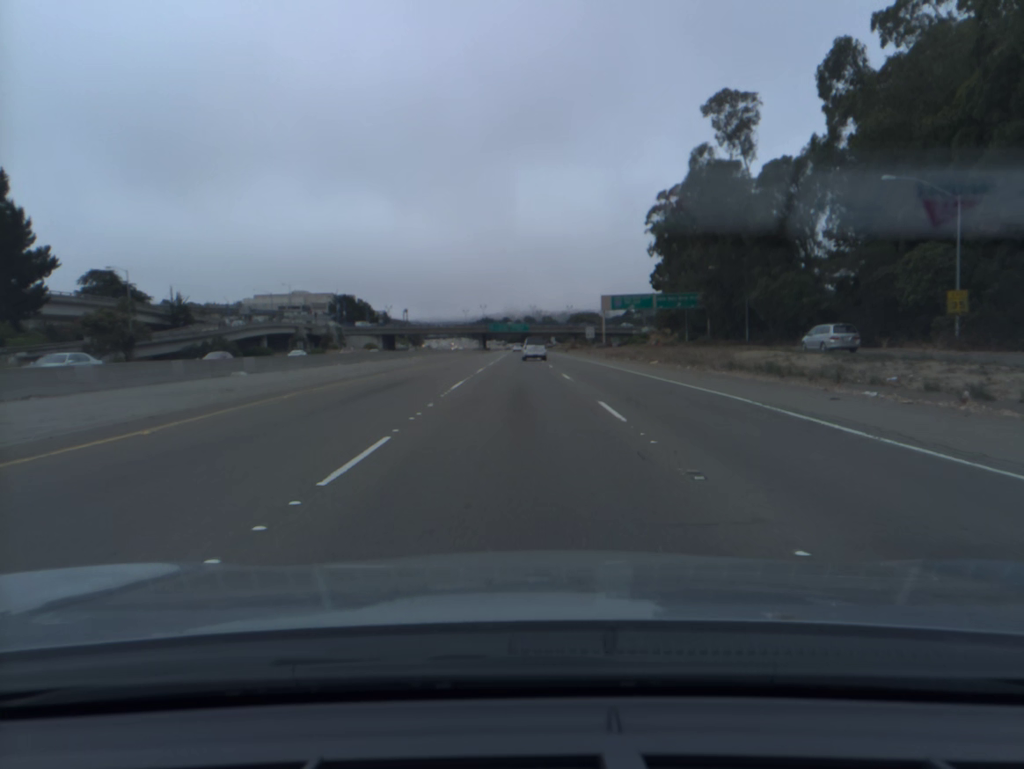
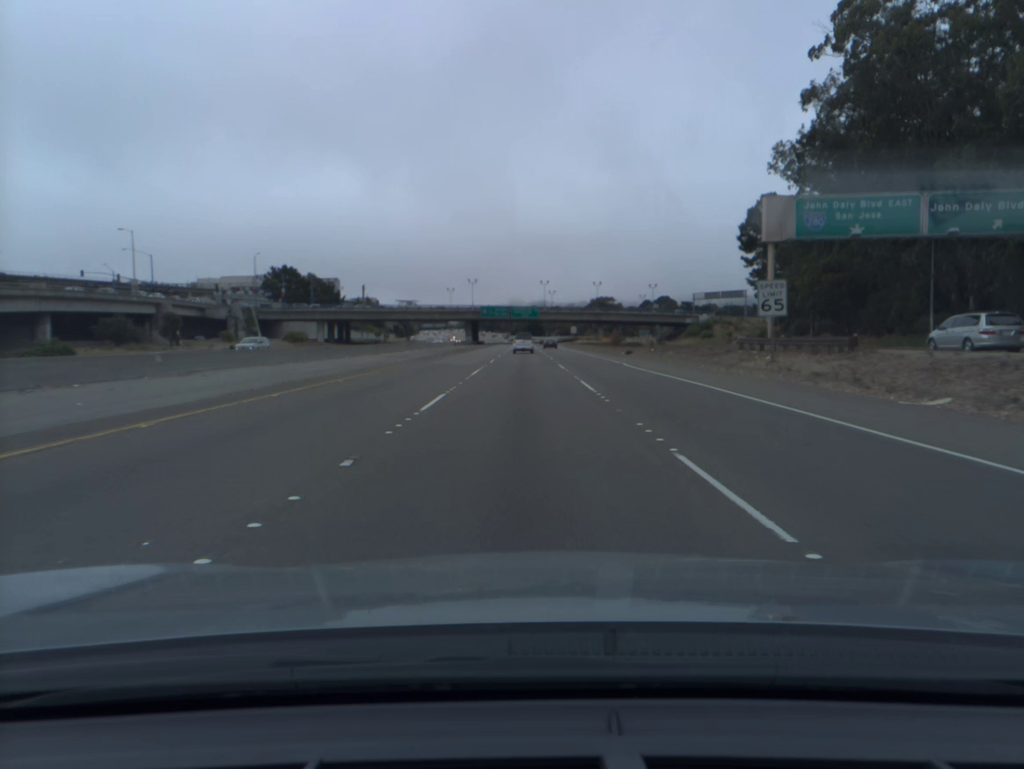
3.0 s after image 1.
(-0.5, +82.0) m; 0°
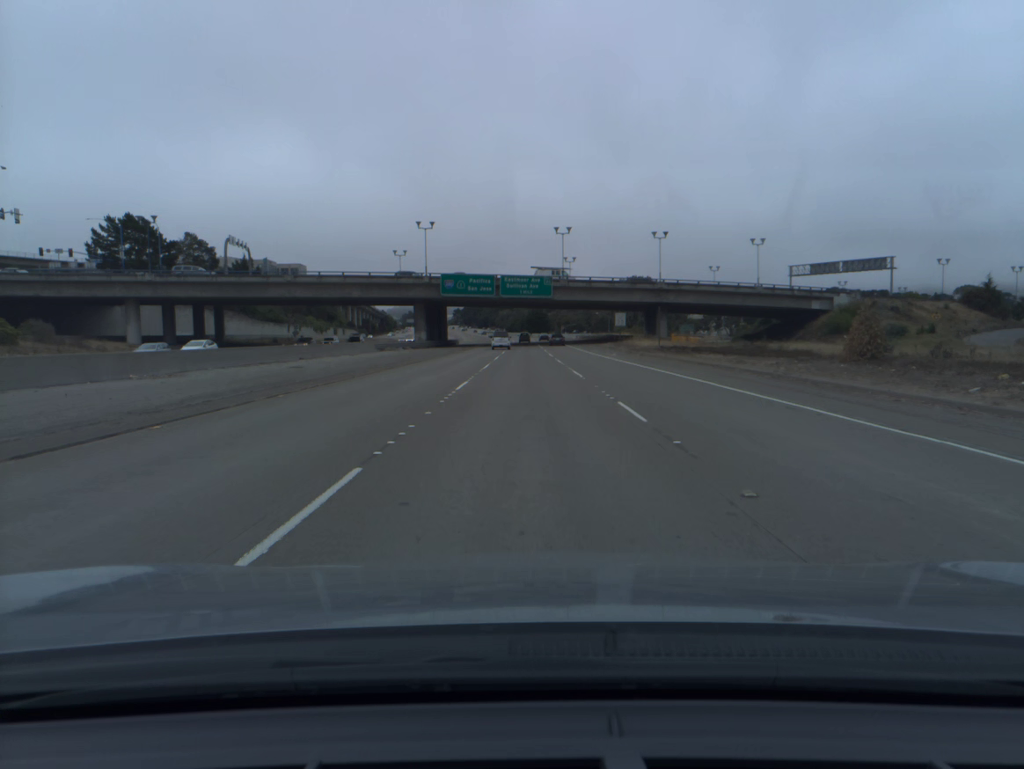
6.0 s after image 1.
(0.0, +84.8) m; 0°
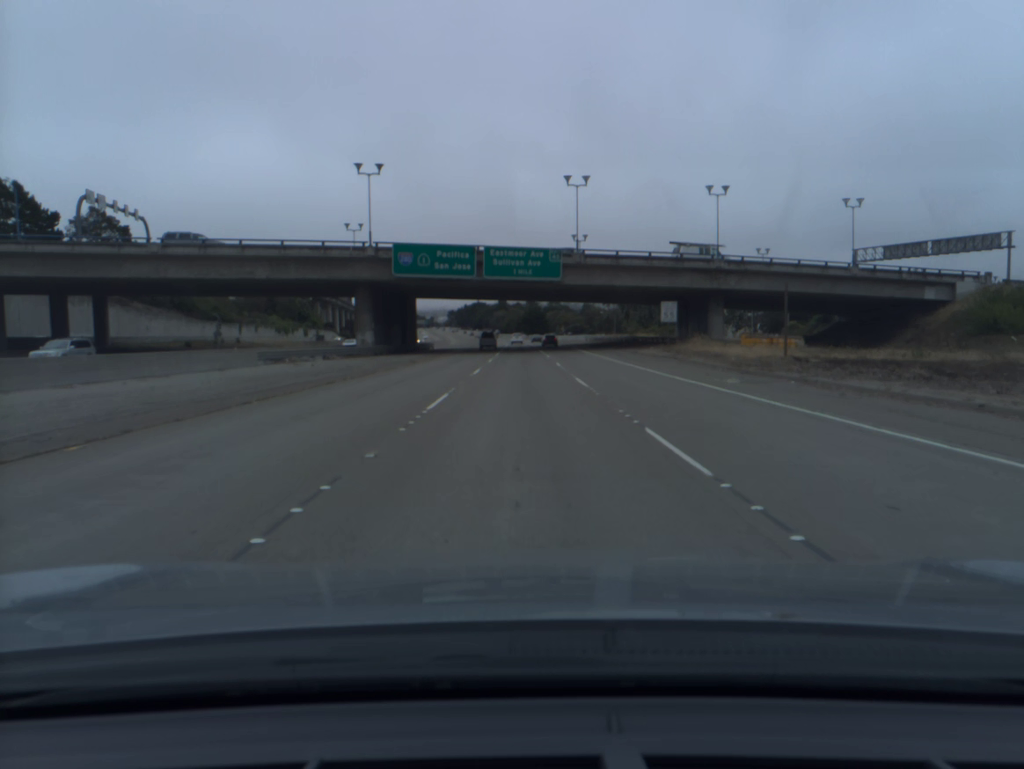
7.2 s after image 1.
(+0.1, +33.9) m; 0°
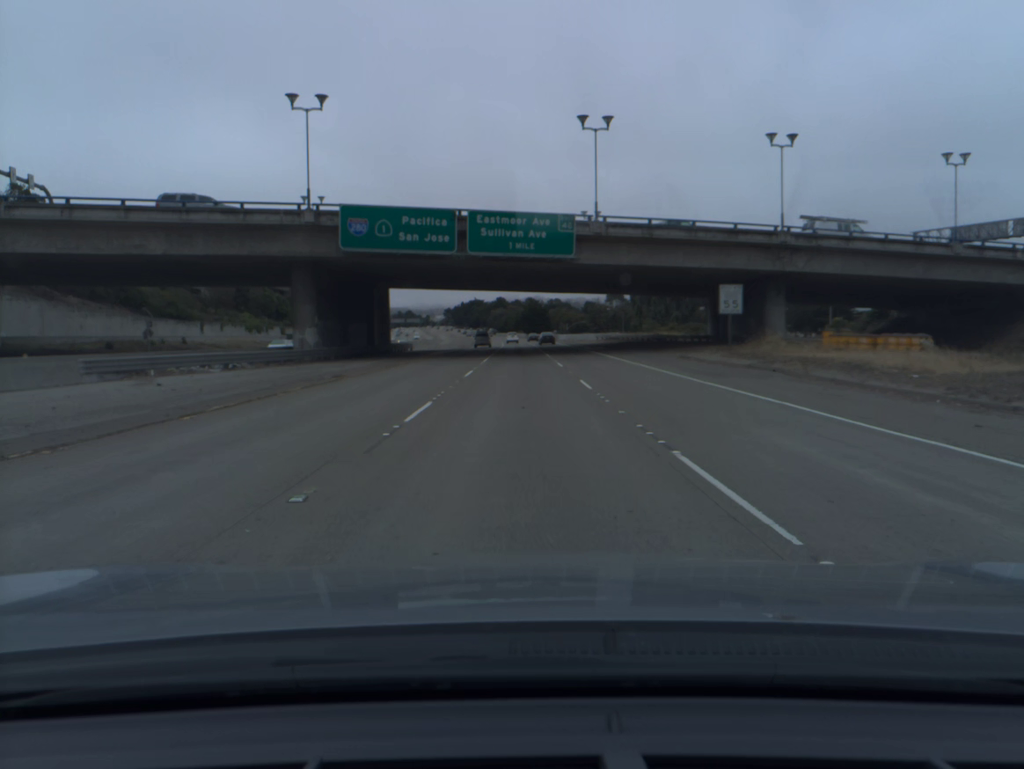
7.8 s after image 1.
(0.0, +17.0) m; 0°
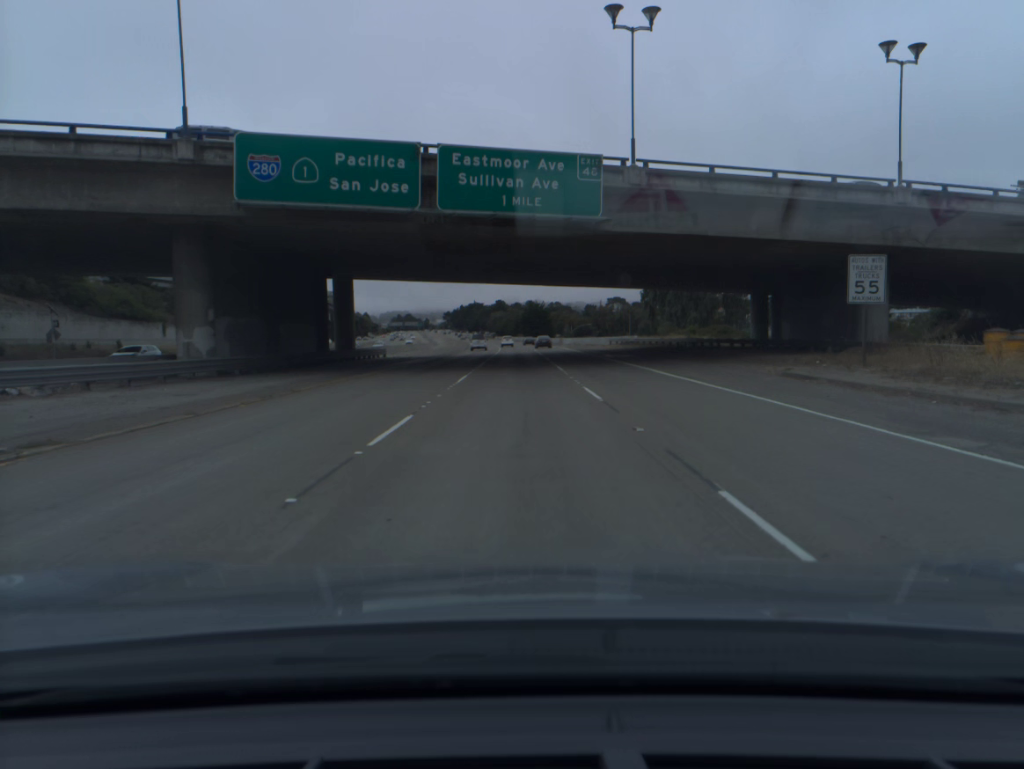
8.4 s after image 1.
(0.0, +17.0) m; 0°
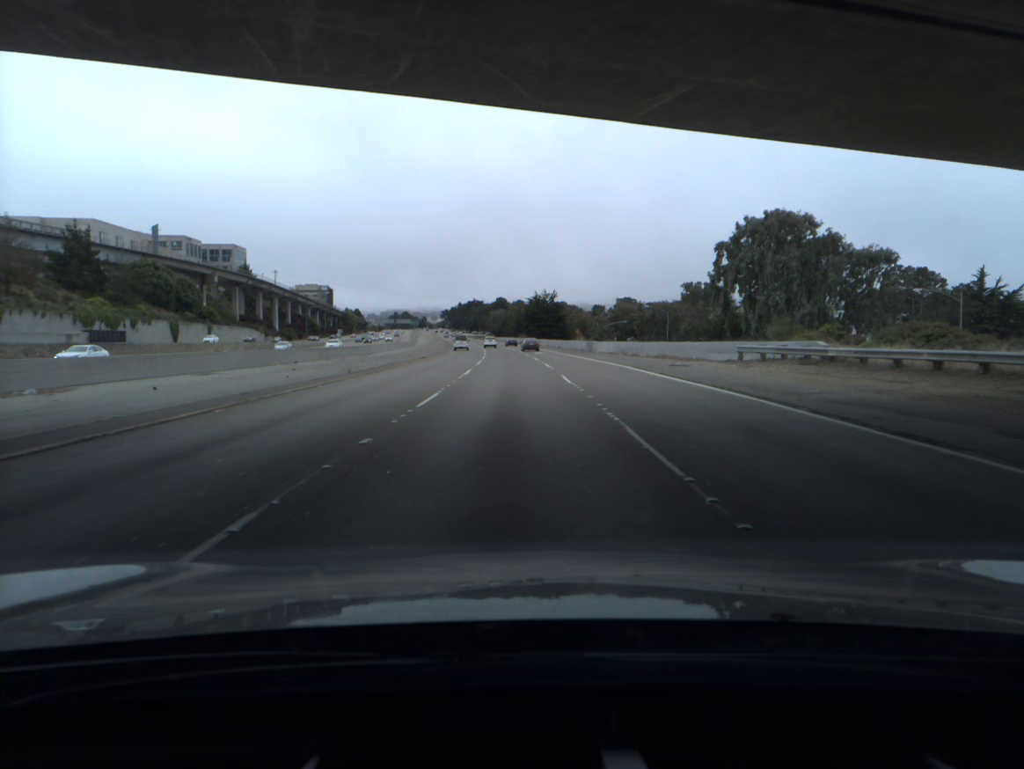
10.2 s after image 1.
(-0.1, +51.7) m; 0°
